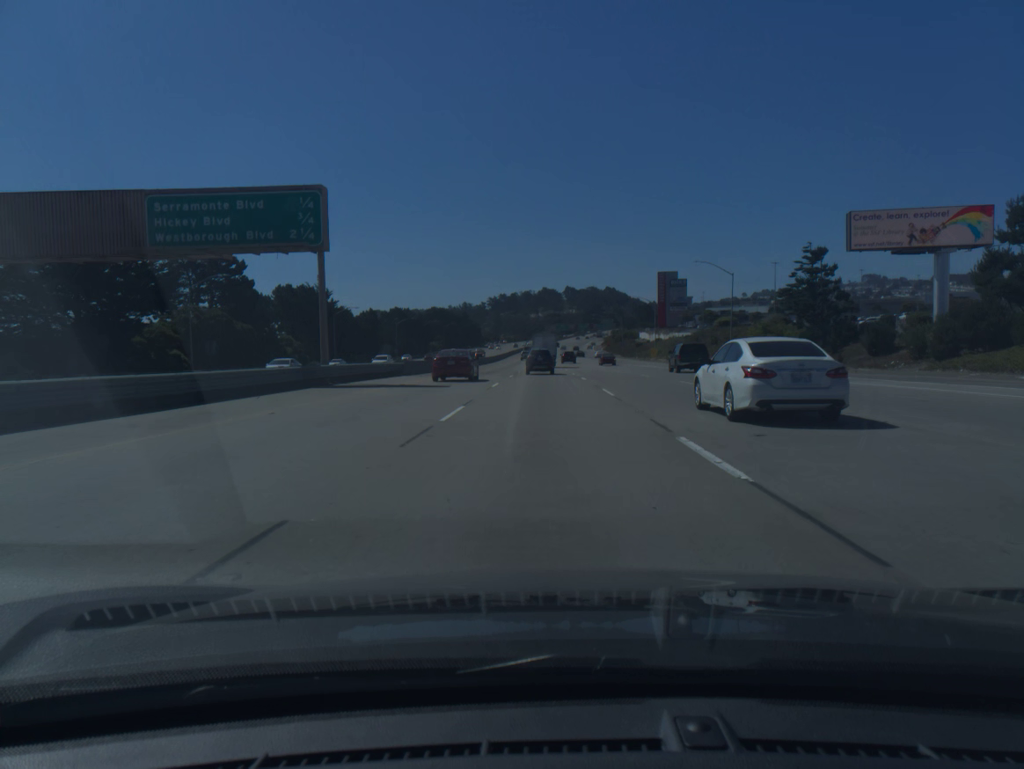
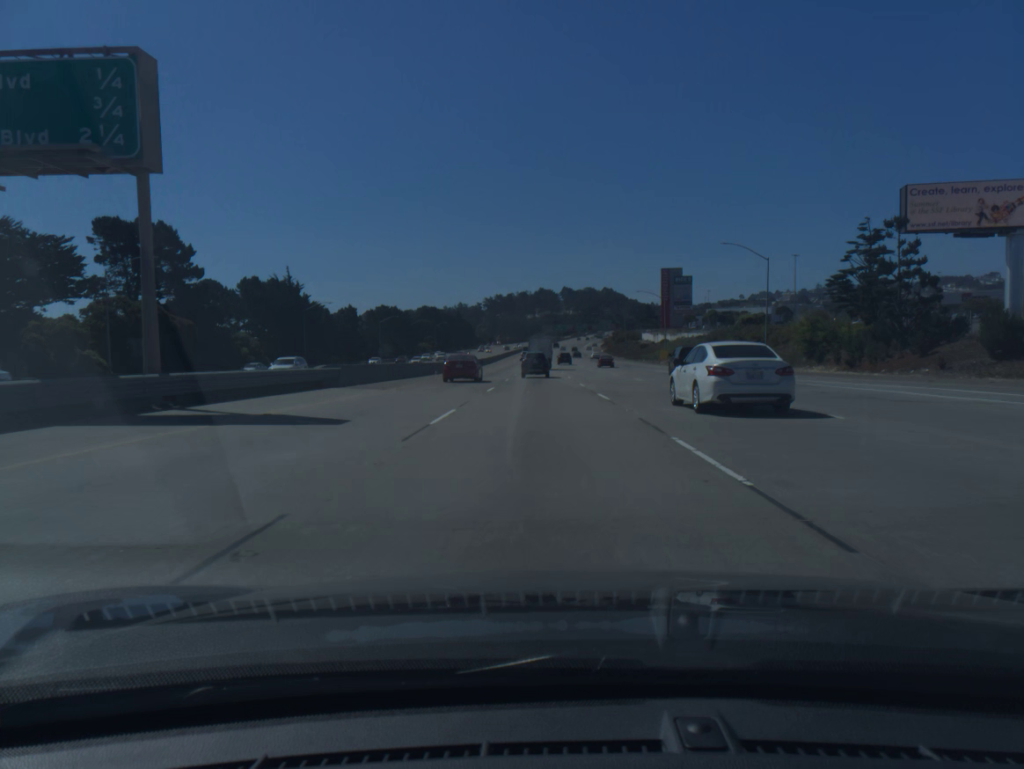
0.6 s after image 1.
(0.0, +14.6) m; 0°
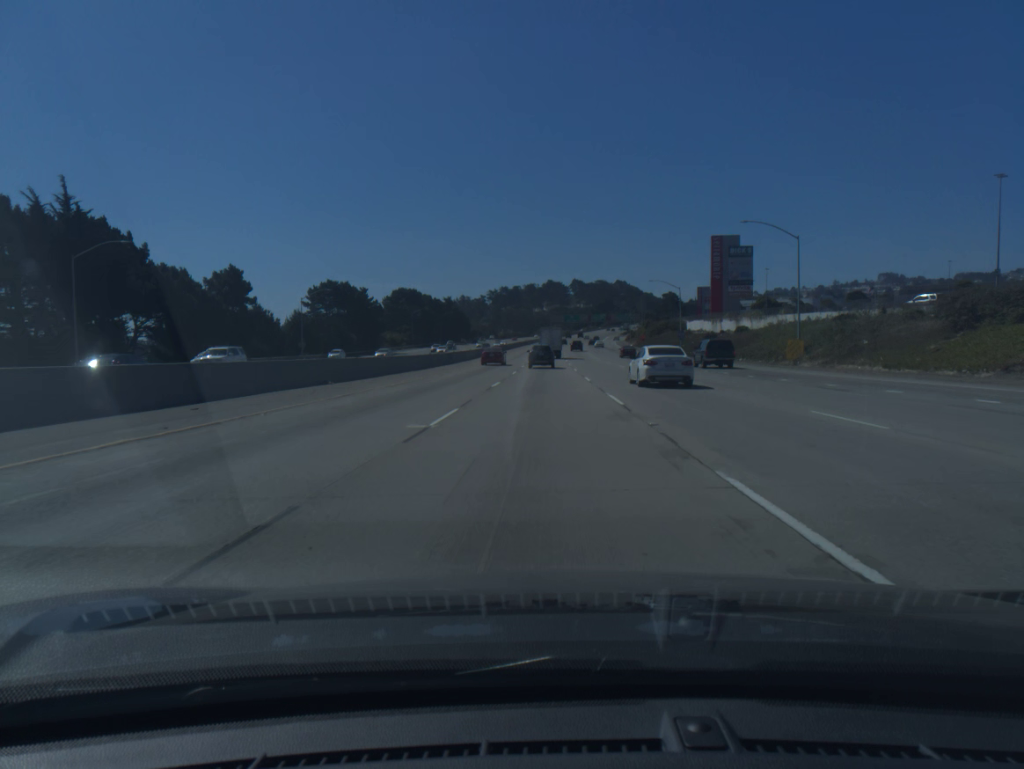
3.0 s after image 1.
(-0.2, +58.9) m; -1°
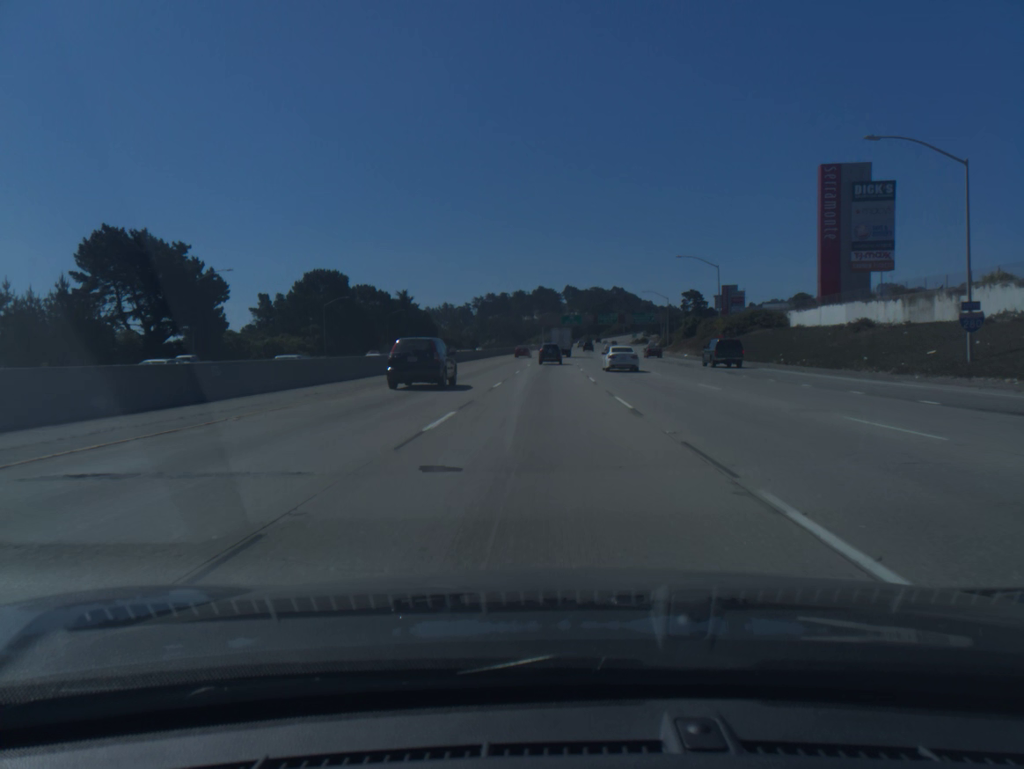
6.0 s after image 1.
(+0.3, +74.6) m; +1°
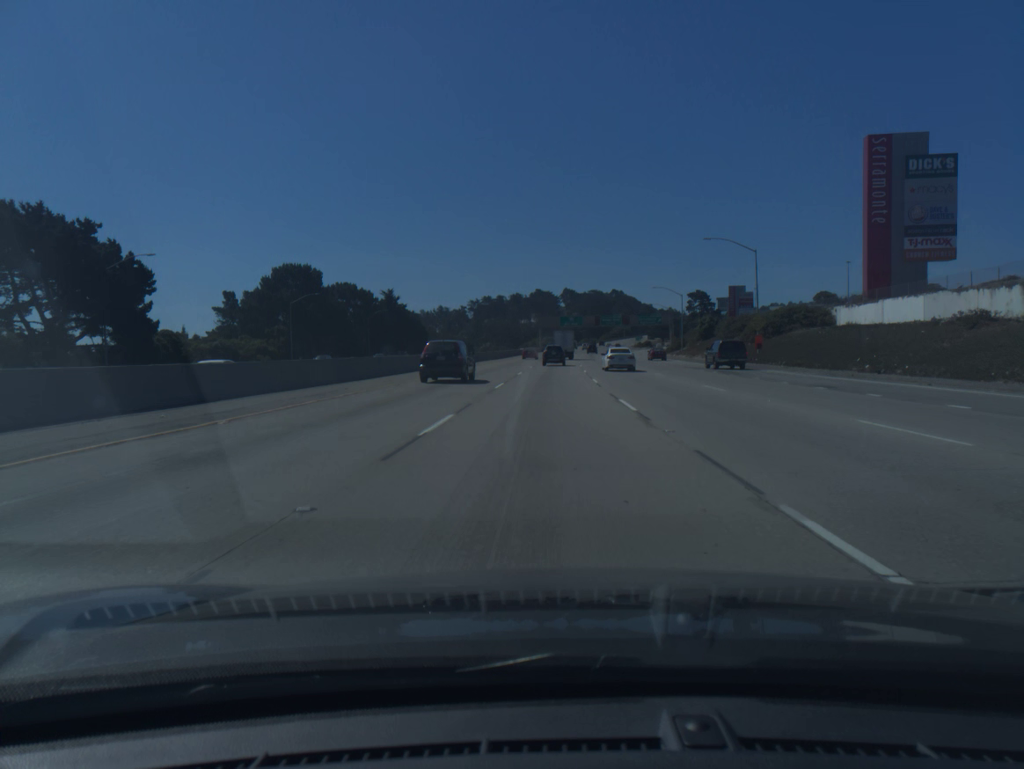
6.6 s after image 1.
(0.0, +15.1) m; 0°
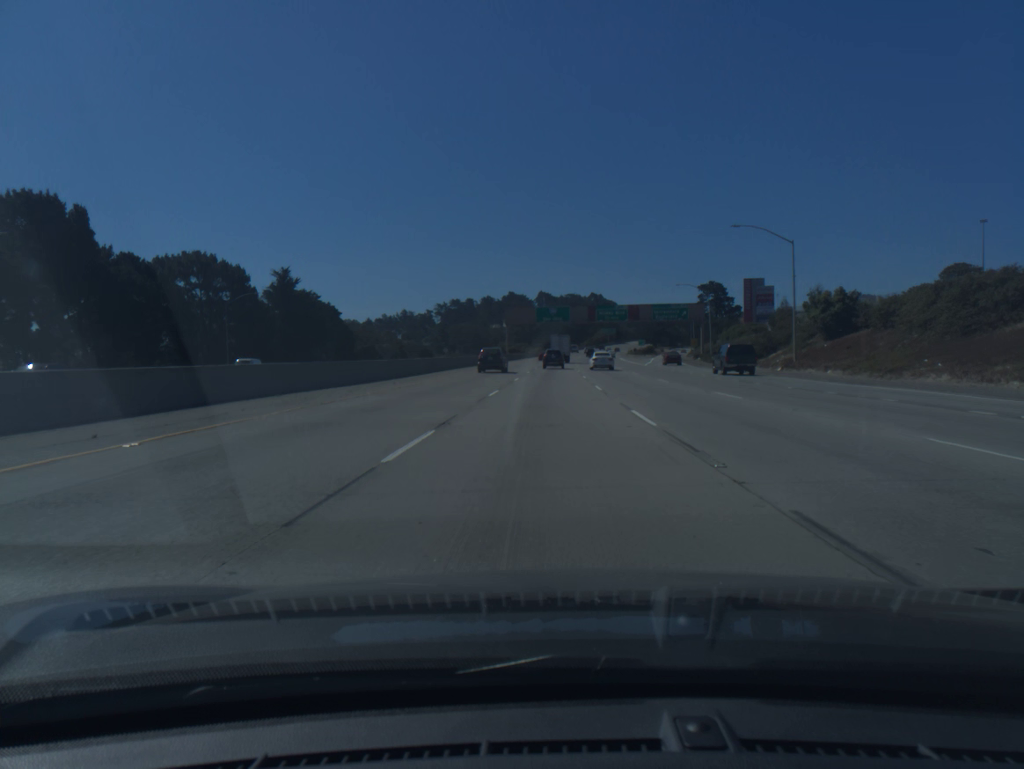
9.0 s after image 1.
(+0.9, +61.3) m; +2°
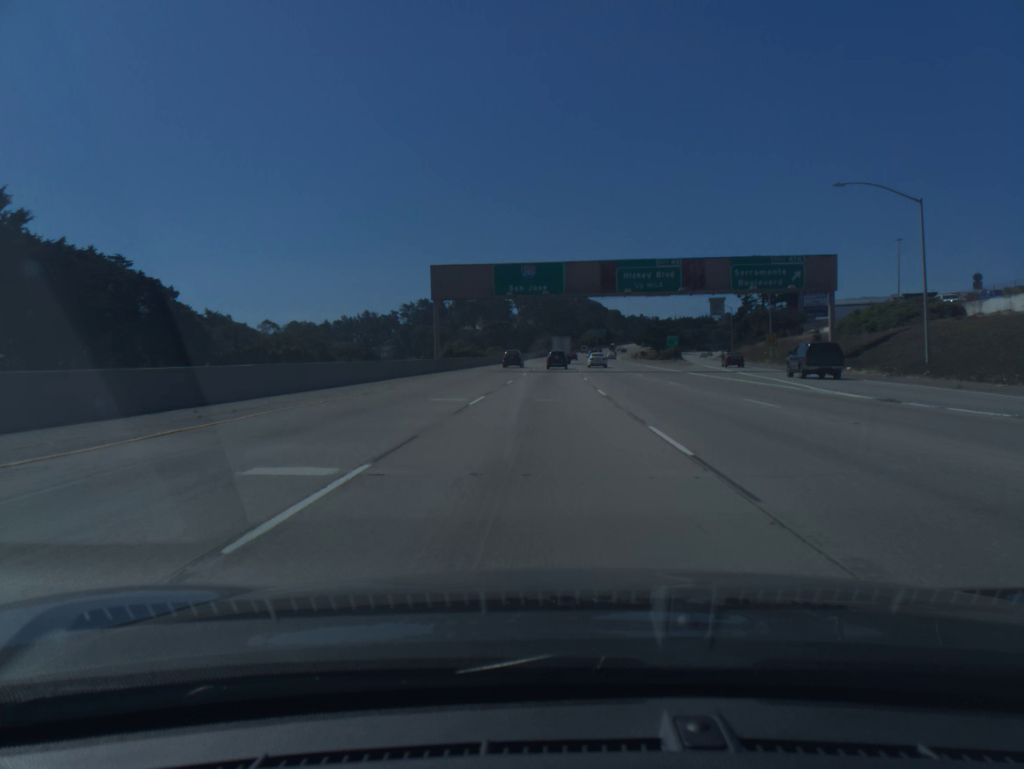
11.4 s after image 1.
(+0.9, +62.5) m; +1°
